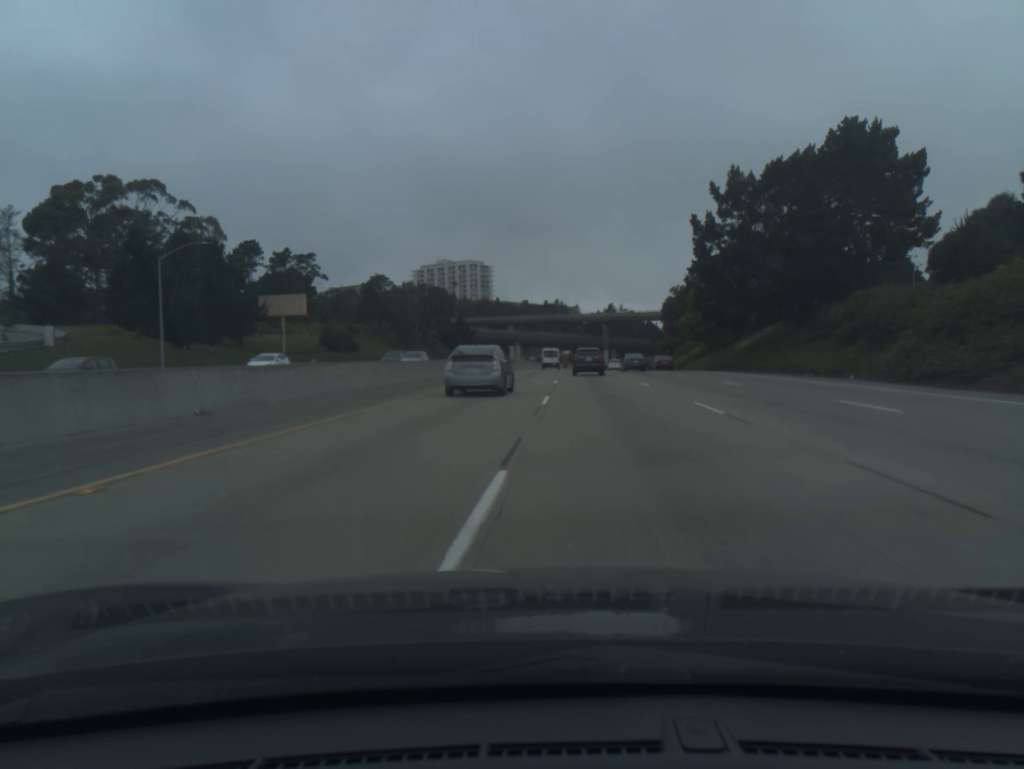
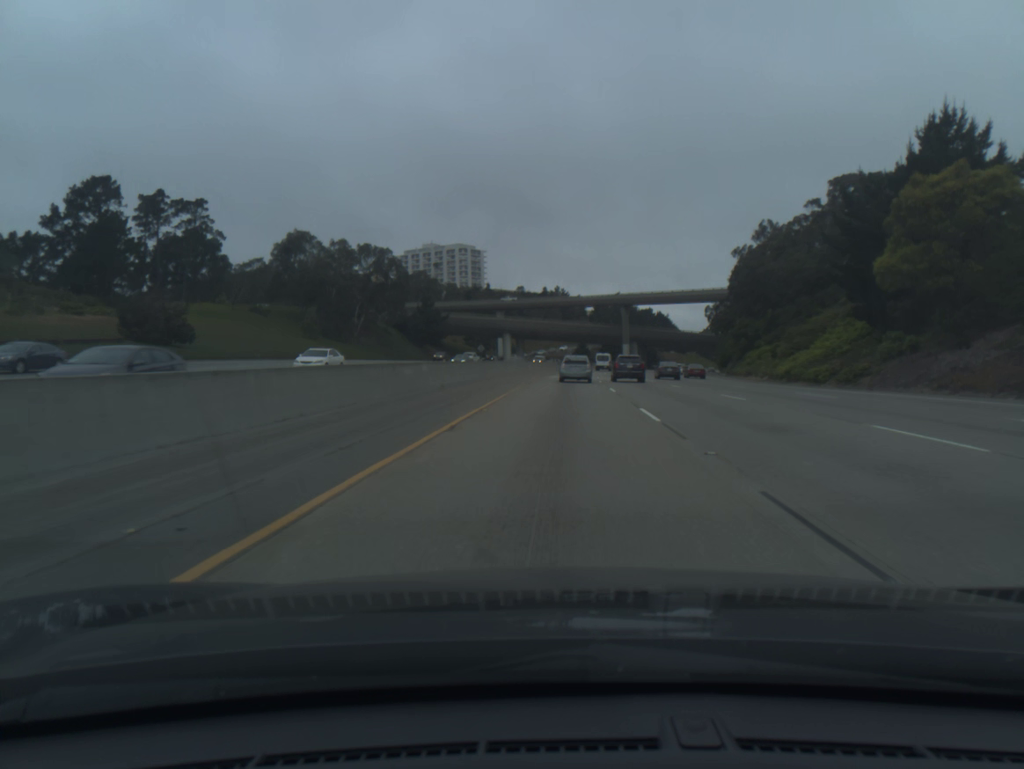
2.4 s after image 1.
(-0.2, +62.3) m; 0°
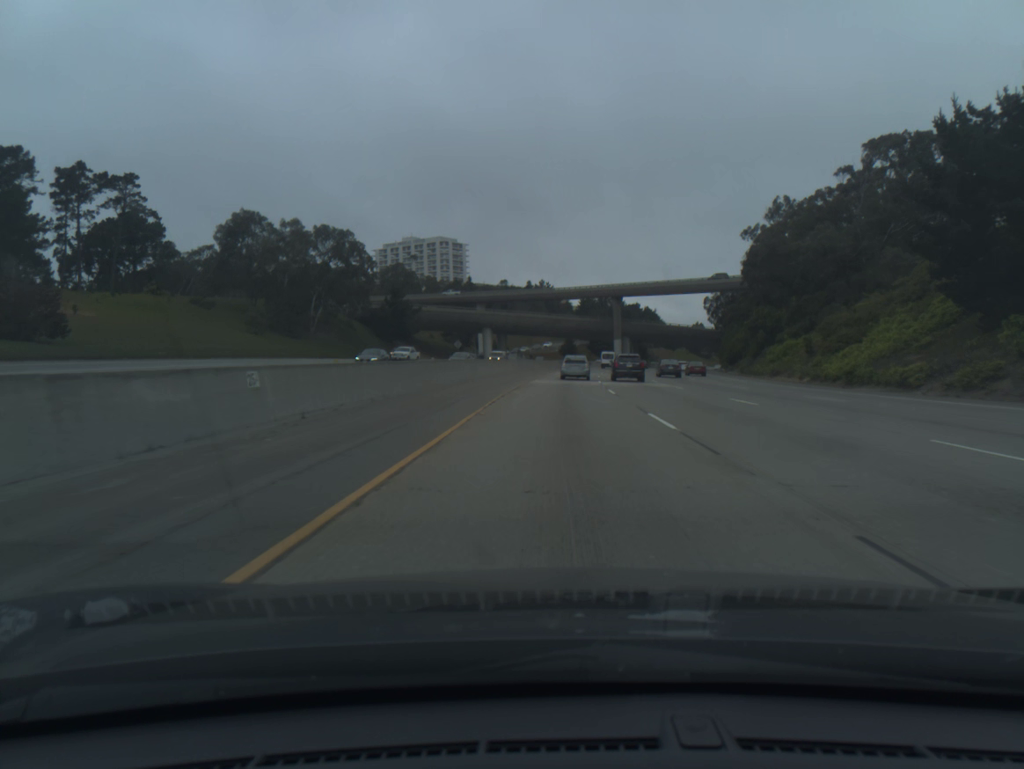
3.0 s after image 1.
(+0.1, +15.9) m; +1°
